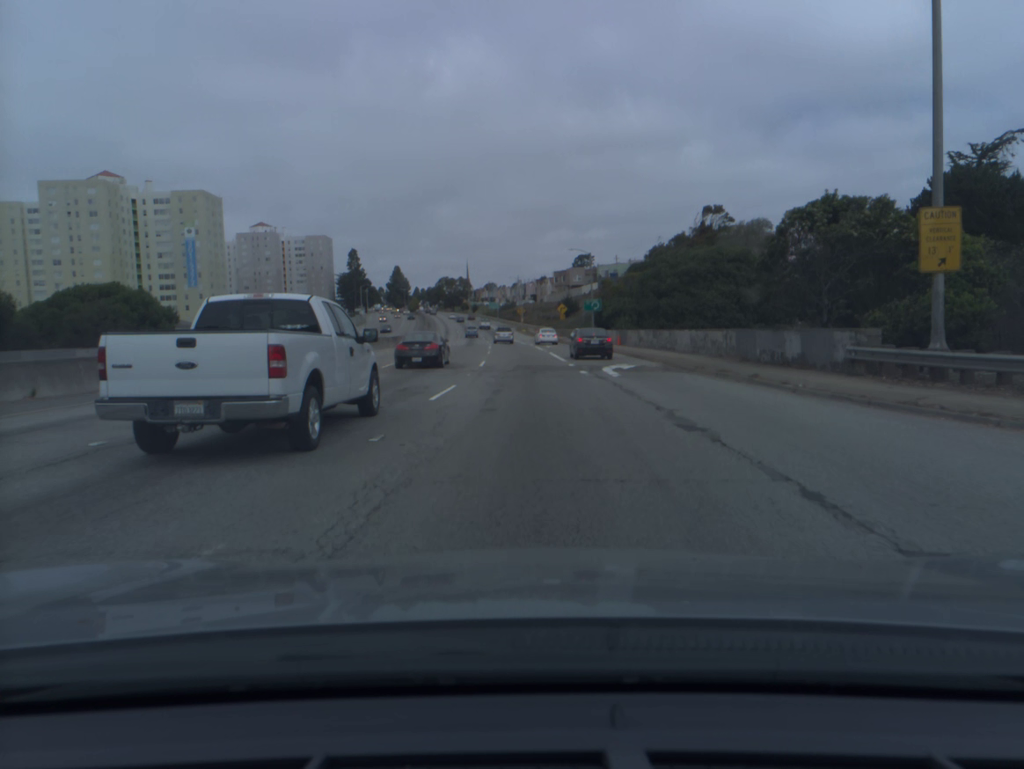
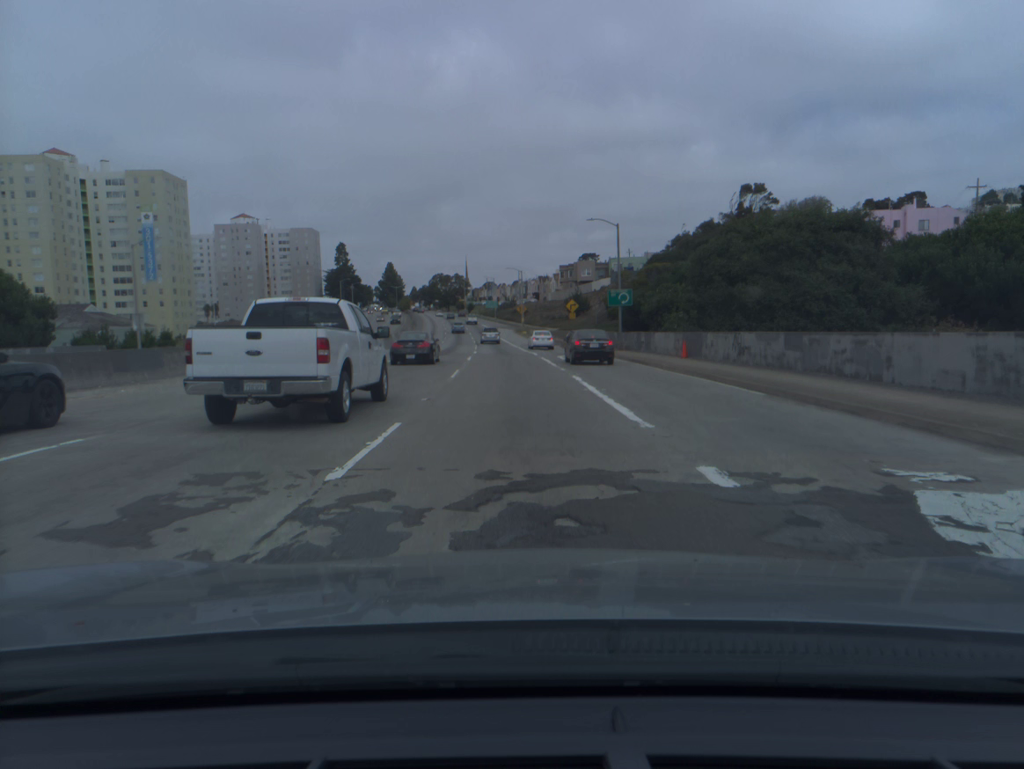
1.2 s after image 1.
(0.0, +23.1) m; 0°
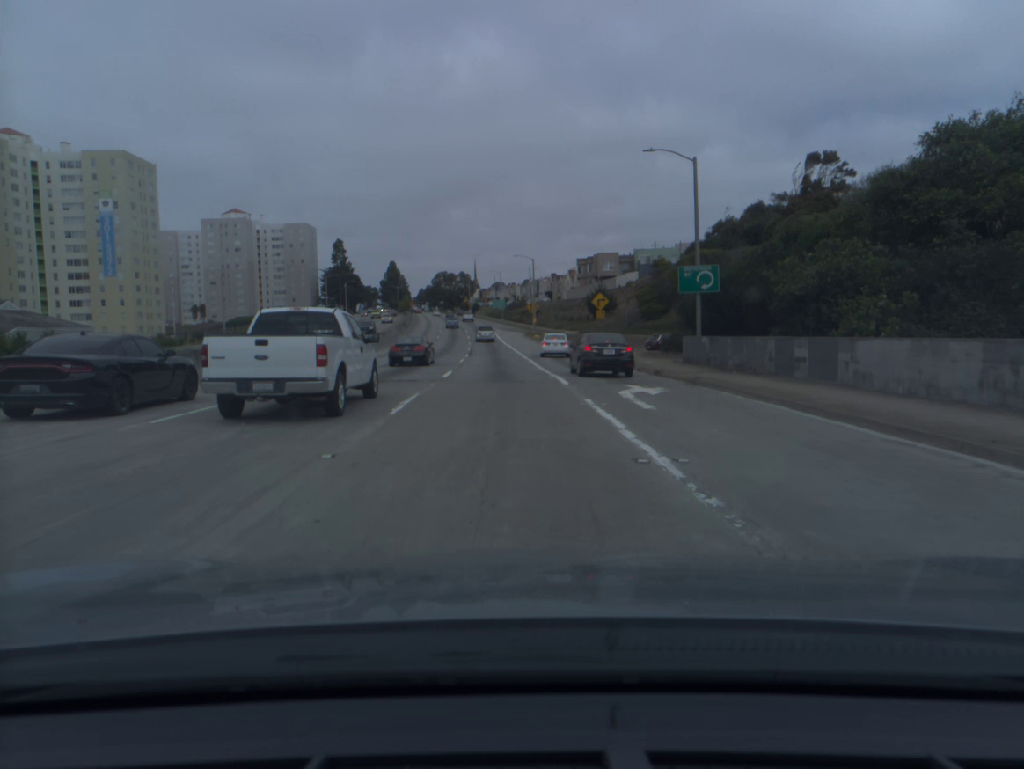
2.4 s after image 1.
(-0.2, +23.9) m; -1°
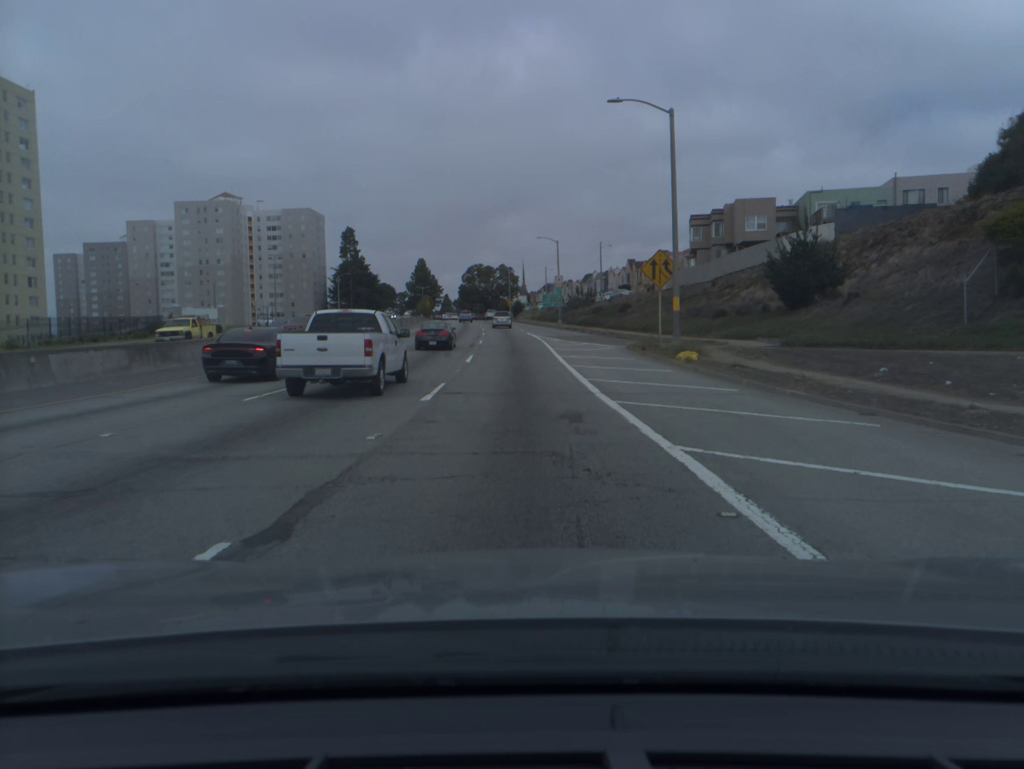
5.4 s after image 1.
(-2.6, +63.0) m; -4°
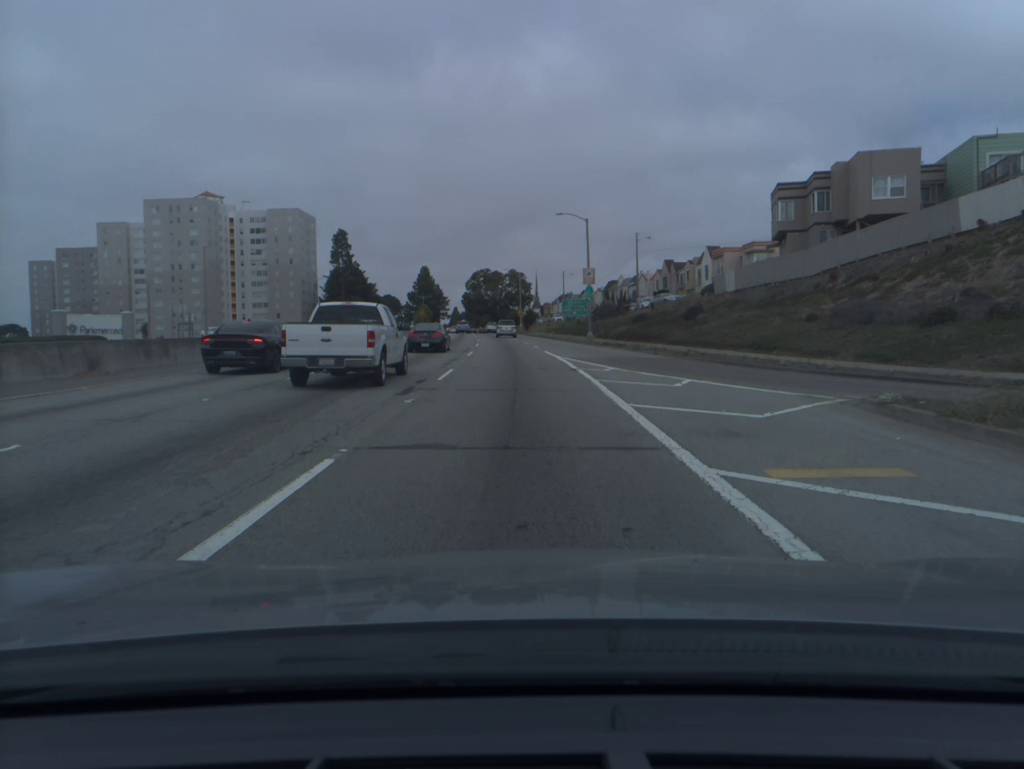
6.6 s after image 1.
(-0.2, +26.0) m; -1°
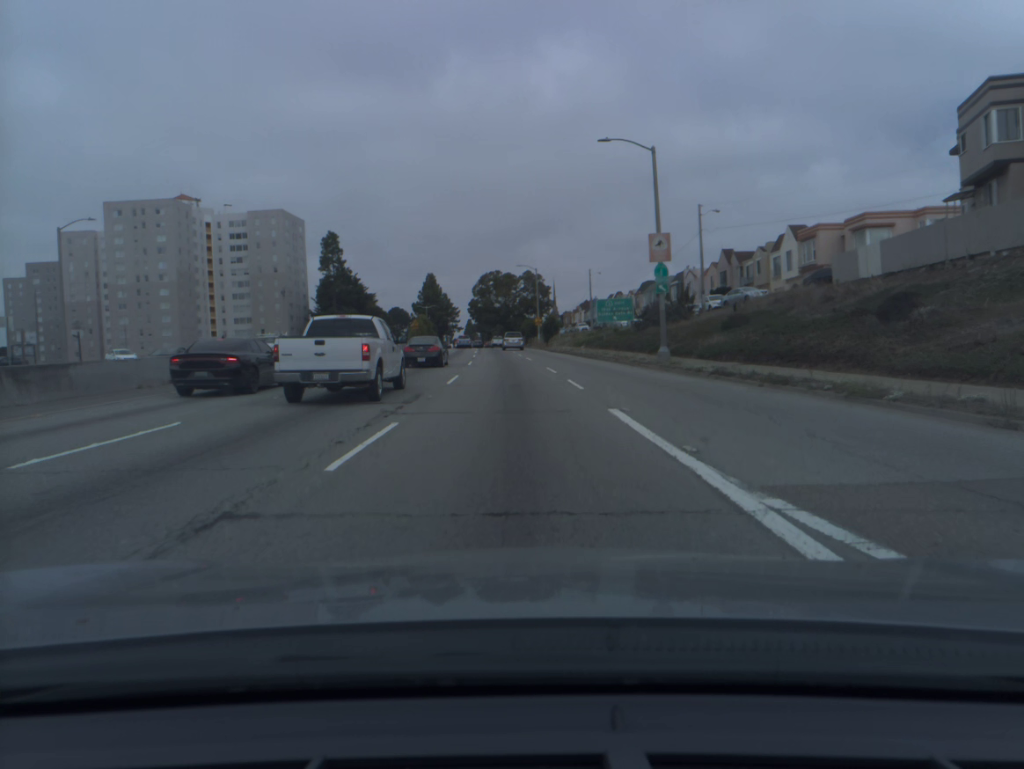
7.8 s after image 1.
(-0.2, +25.7) m; -1°
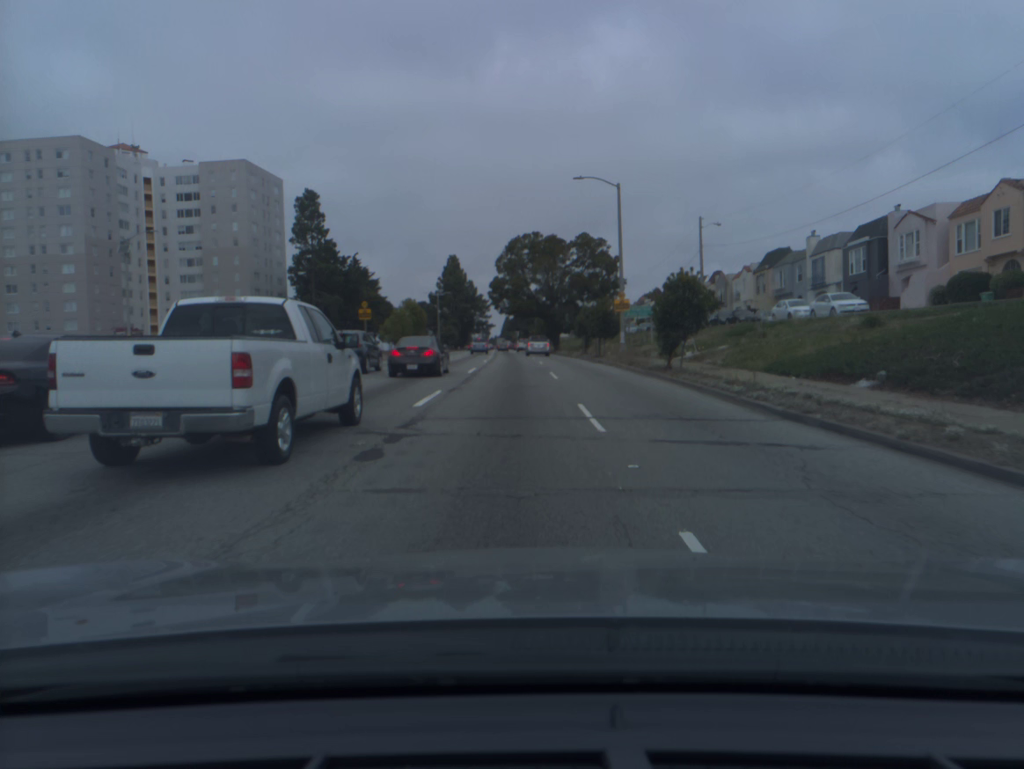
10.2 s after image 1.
(-1.4, +52.2) m; -3°
